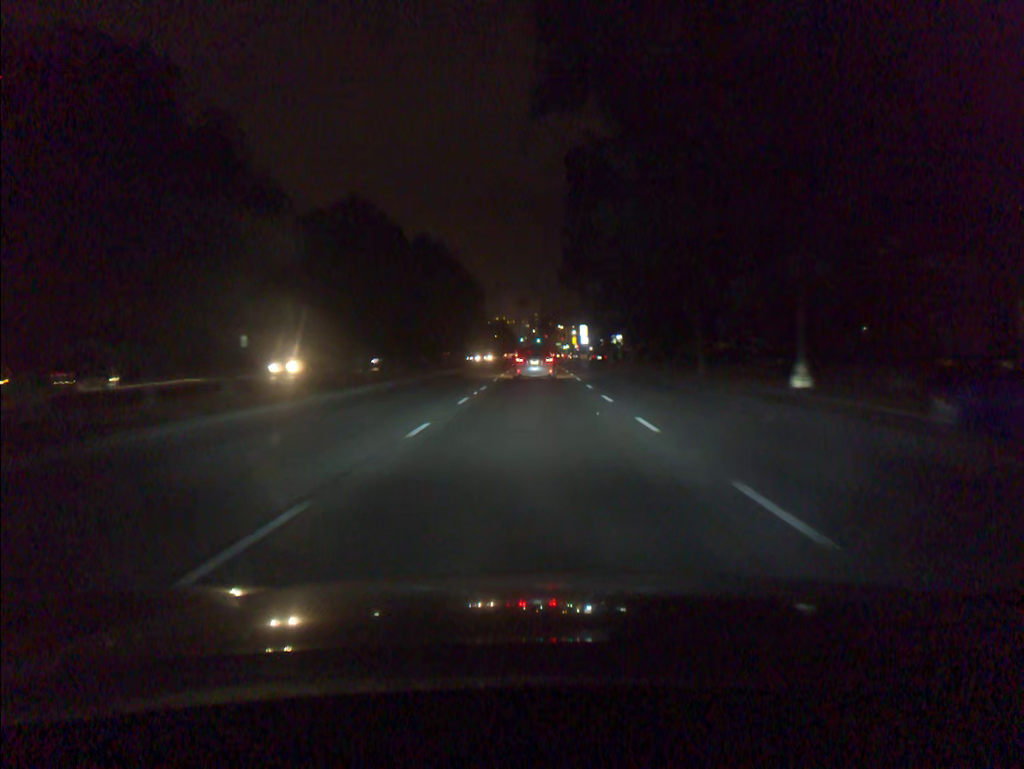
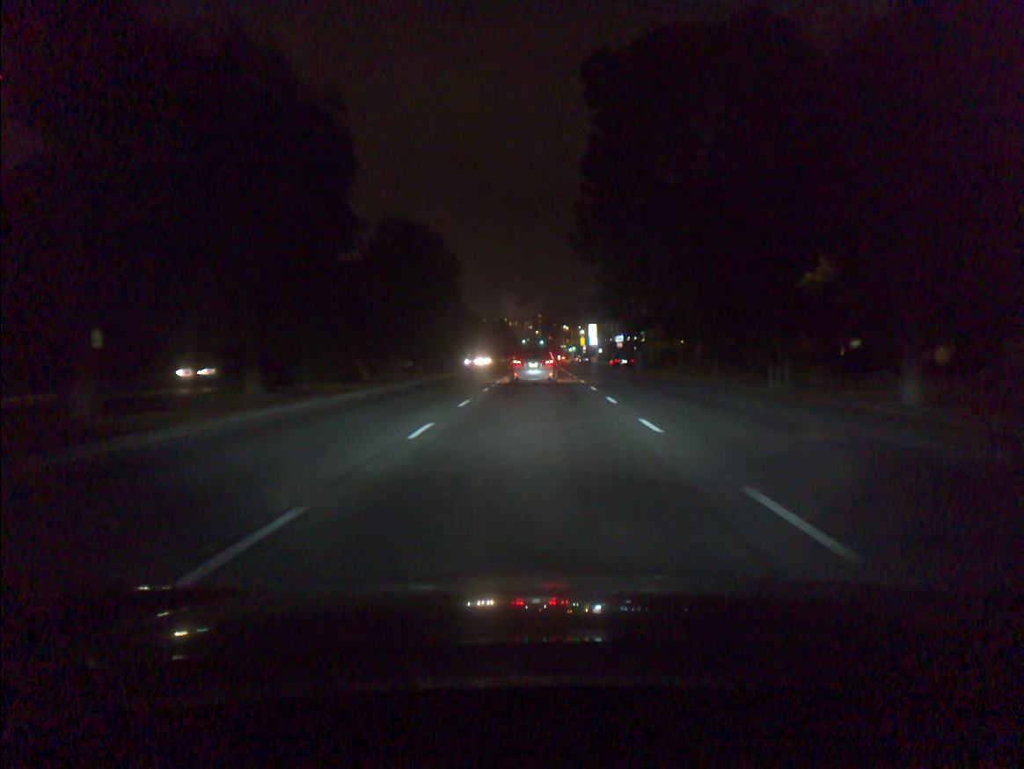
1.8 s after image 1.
(0.0, +22.0) m; 0°
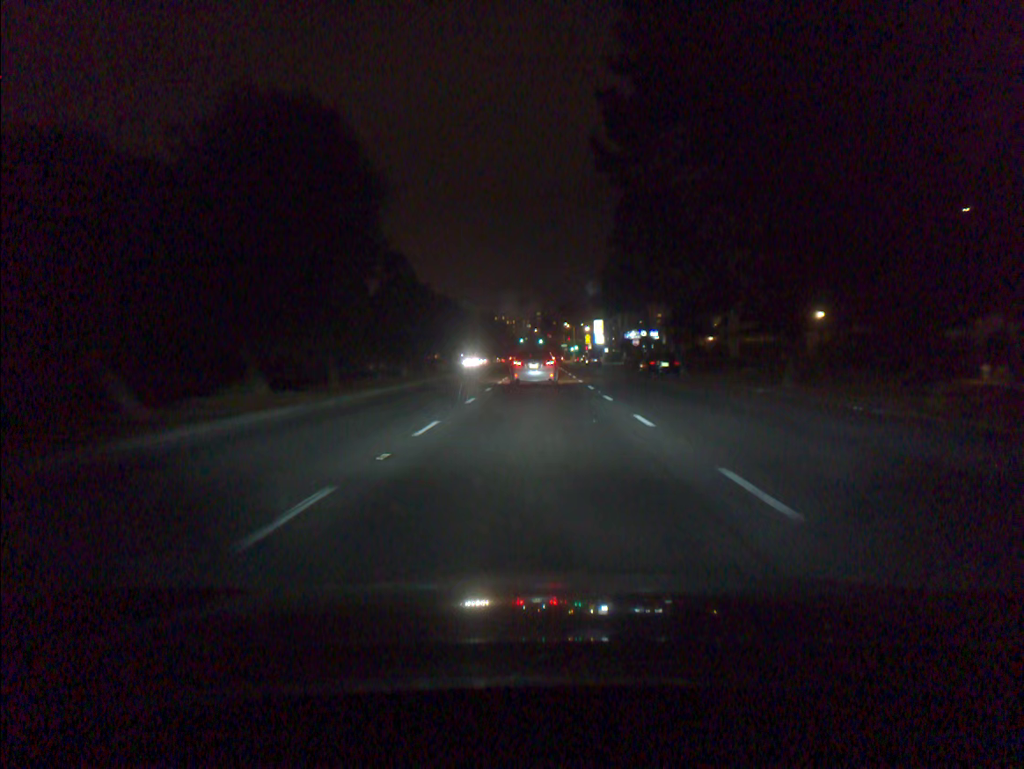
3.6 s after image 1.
(0.0, +20.8) m; 0°
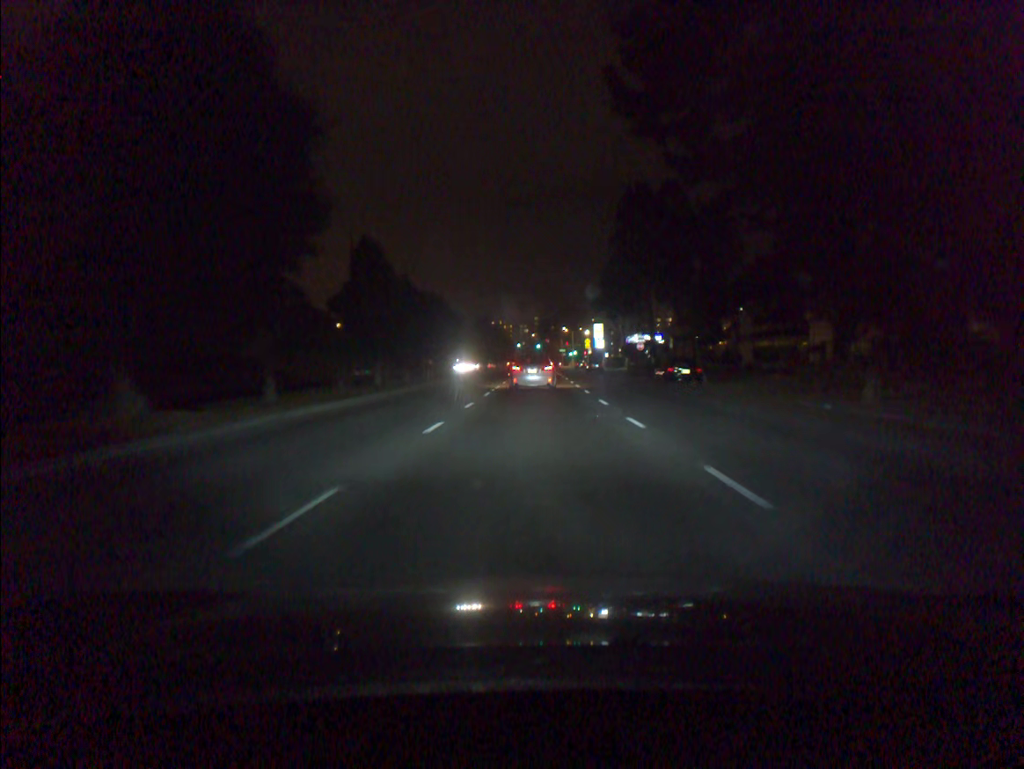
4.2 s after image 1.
(0.0, +6.8) m; 0°
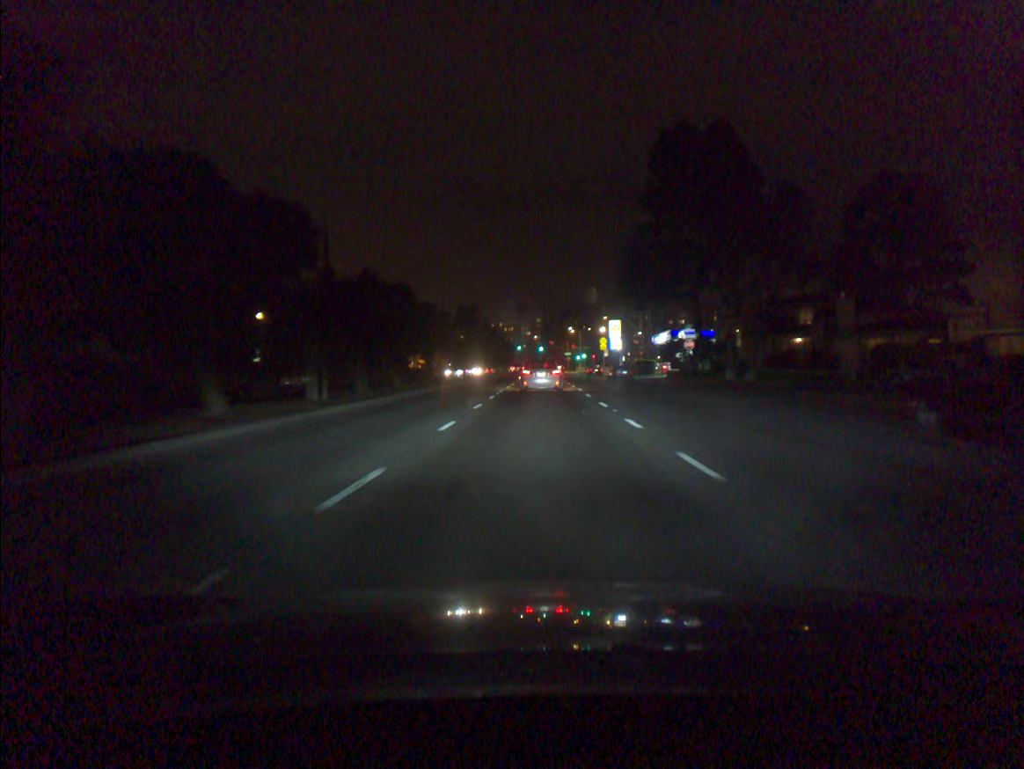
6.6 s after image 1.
(-0.1, +27.2) m; 0°
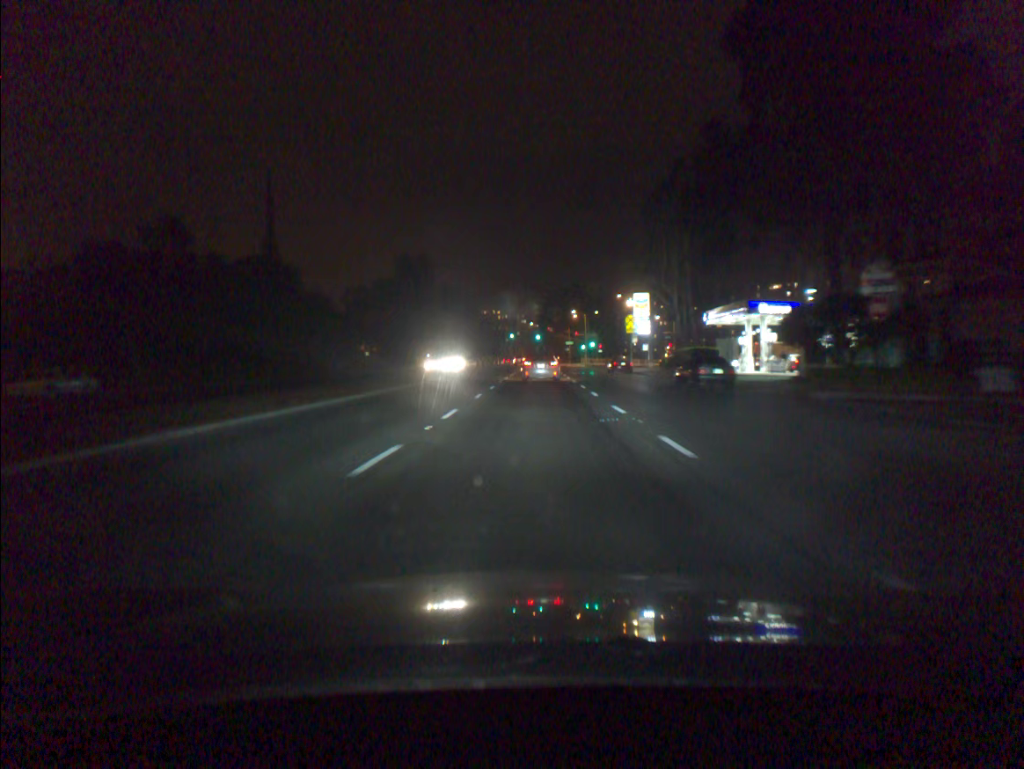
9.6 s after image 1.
(+0.1, +34.7) m; 0°
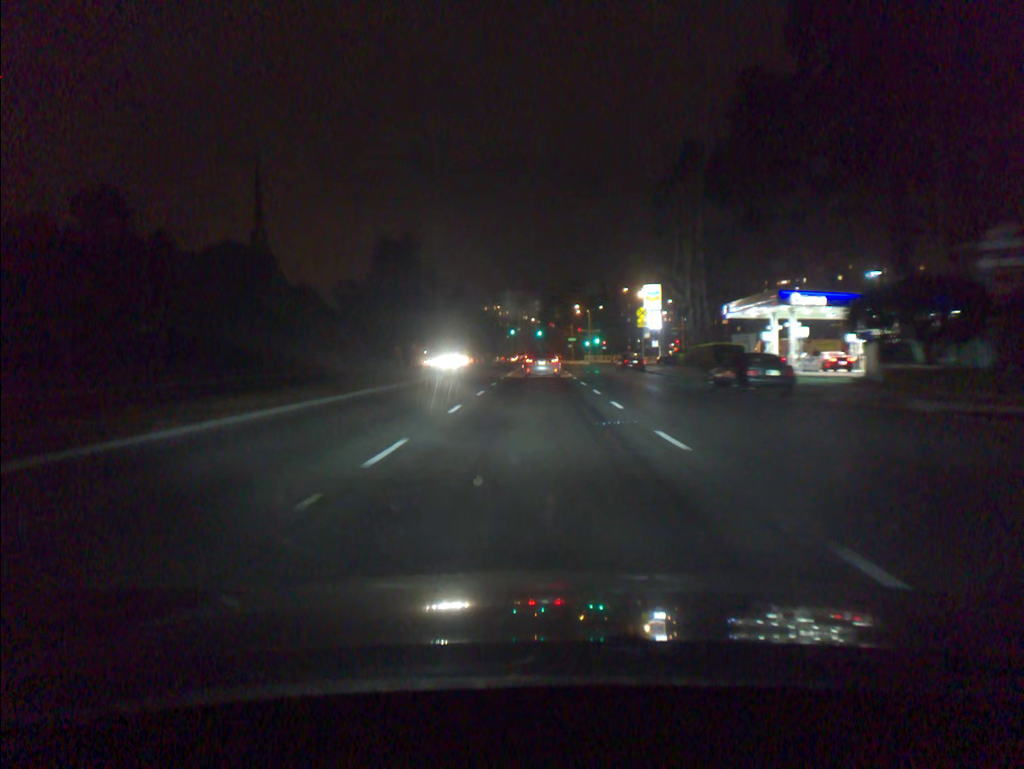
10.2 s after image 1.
(0.0, +6.9) m; 0°
